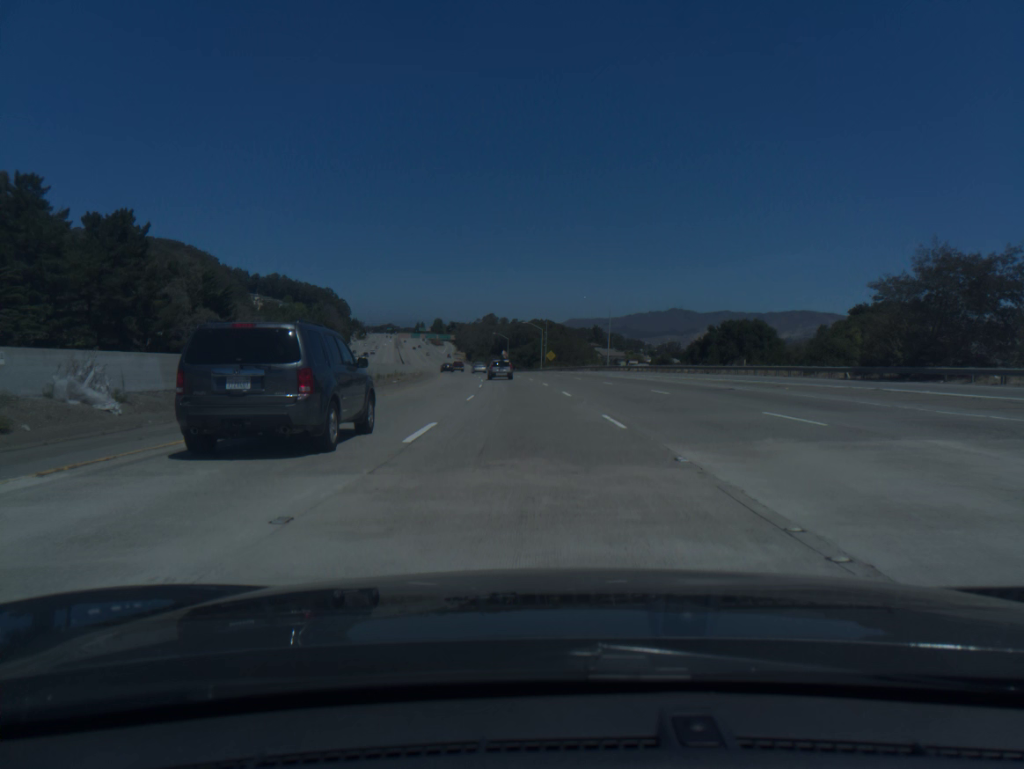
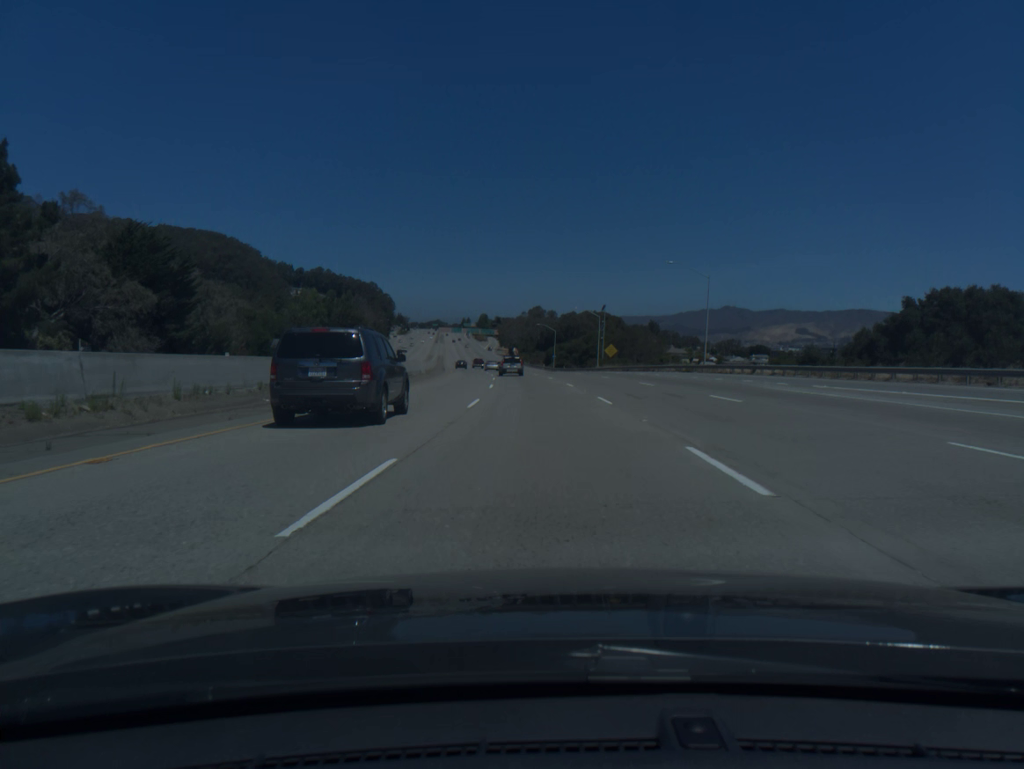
(-1.2, +36.5) m; -3°
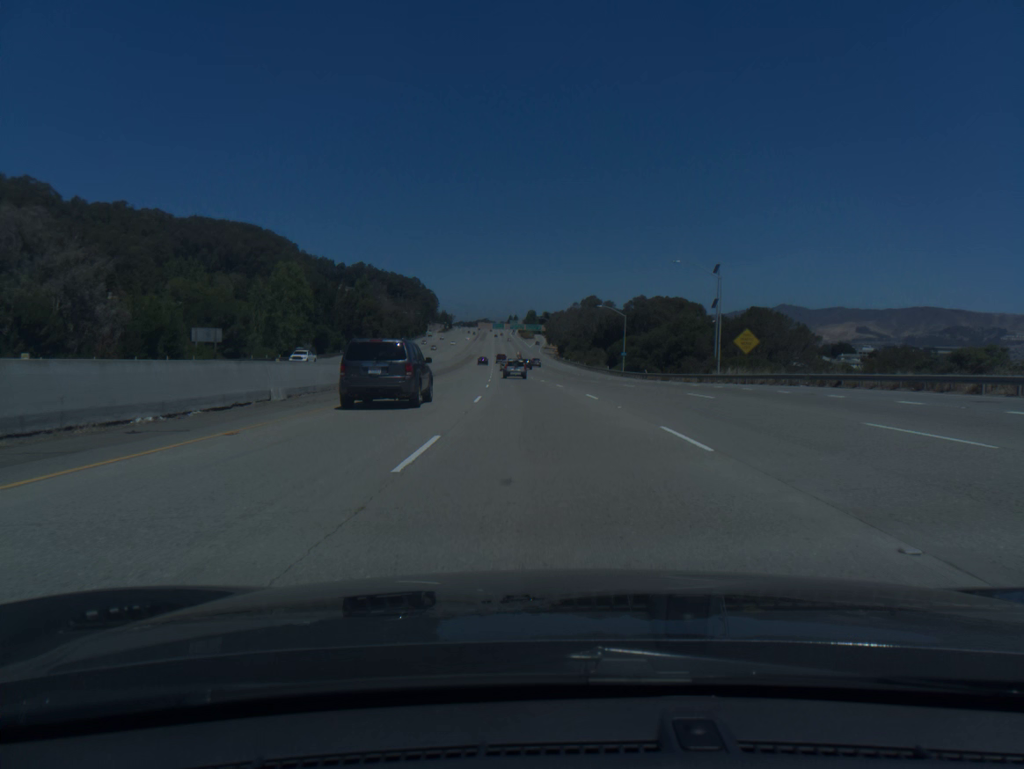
(-1.8, +54.9) m; -4°
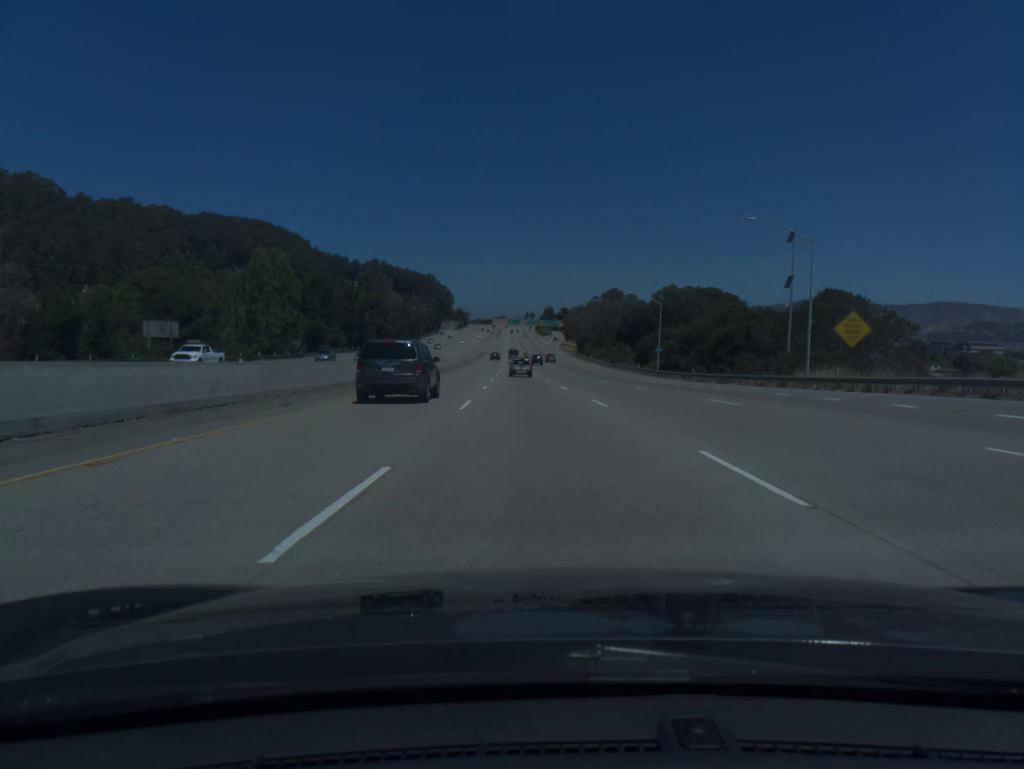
(-0.2, +18.4) m; -1°
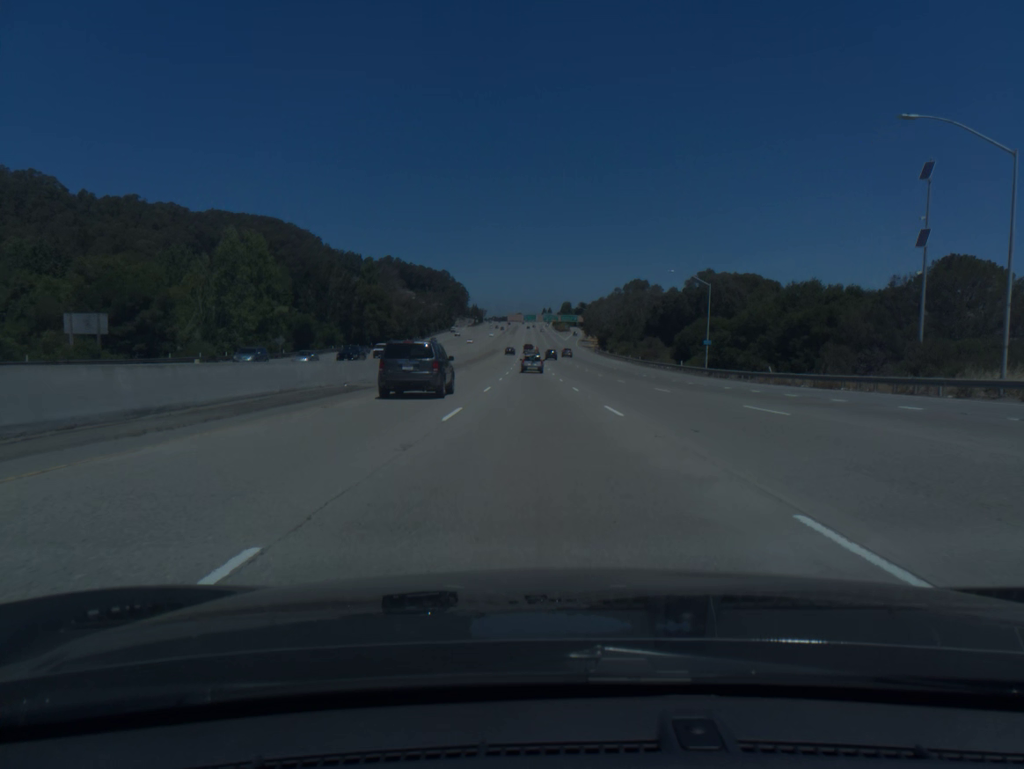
(-0.2, +18.4) m; -1°
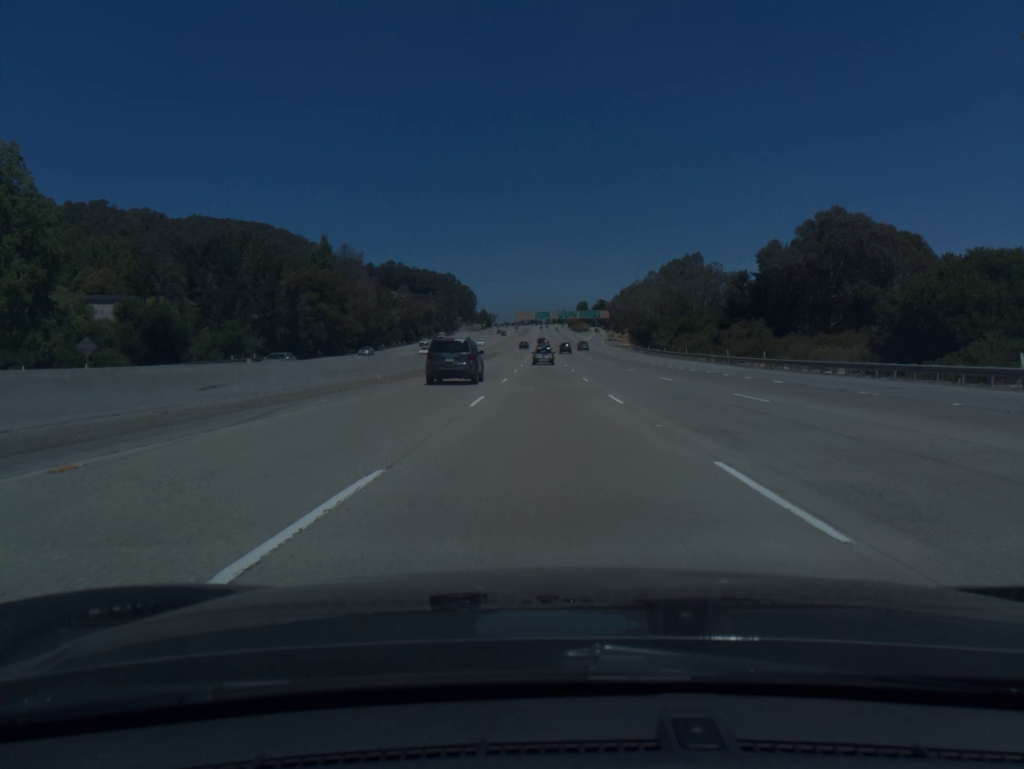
(-0.9, +55.5) m; -1°
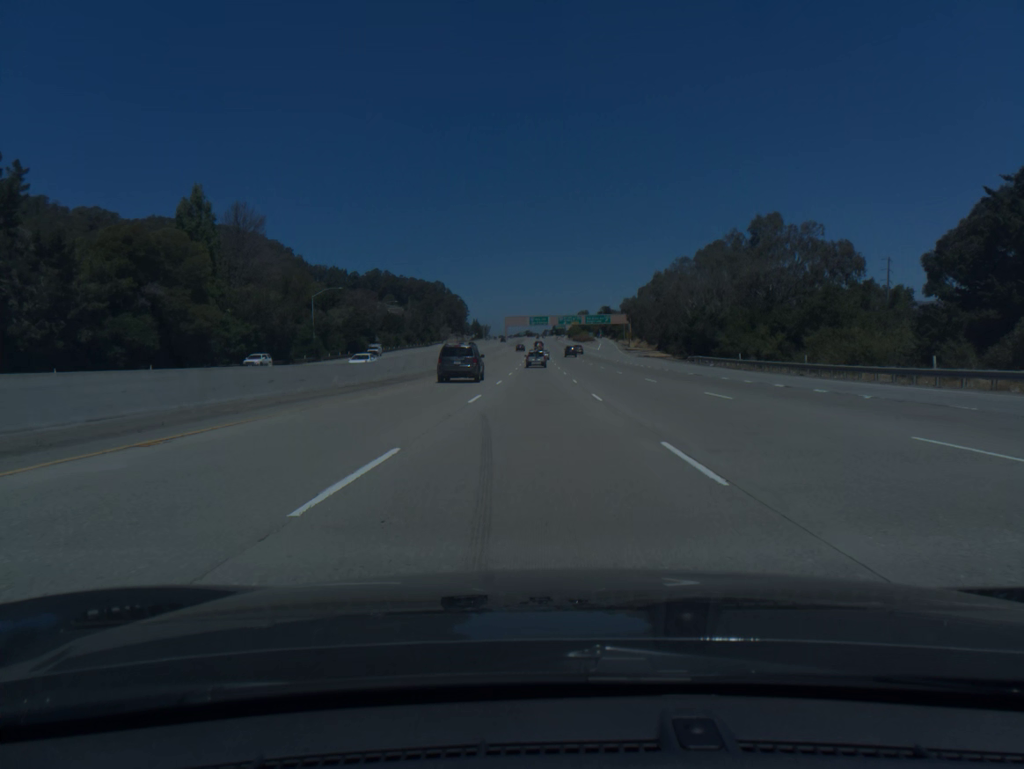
(+0.3, +55.8) m; 0°
